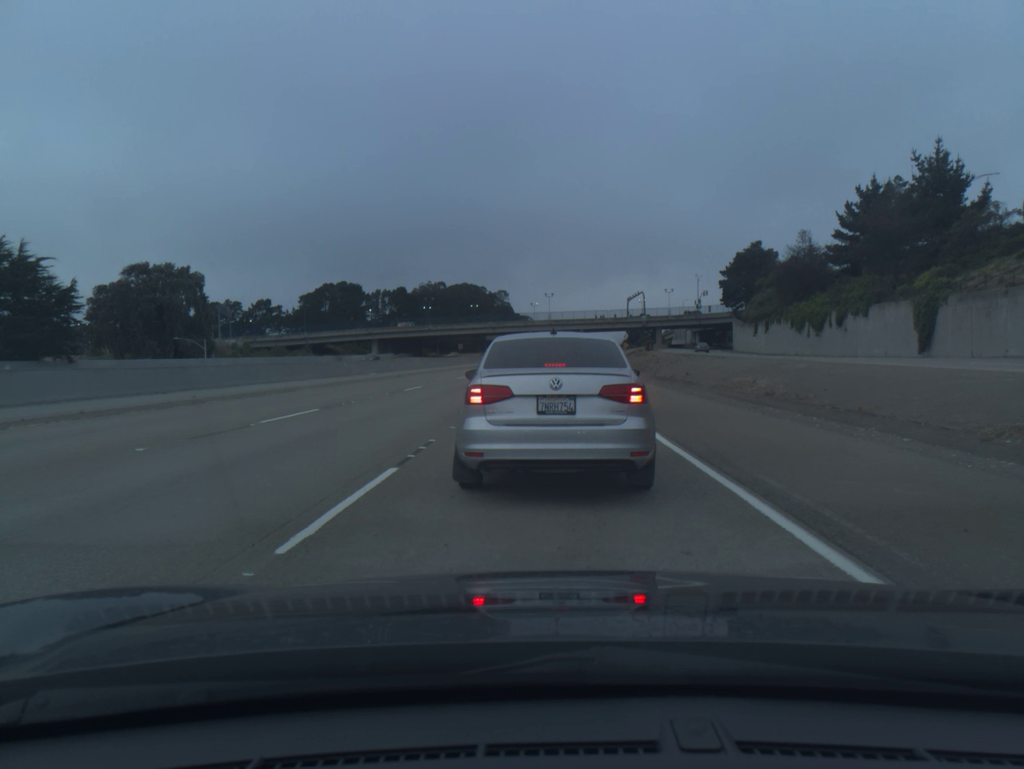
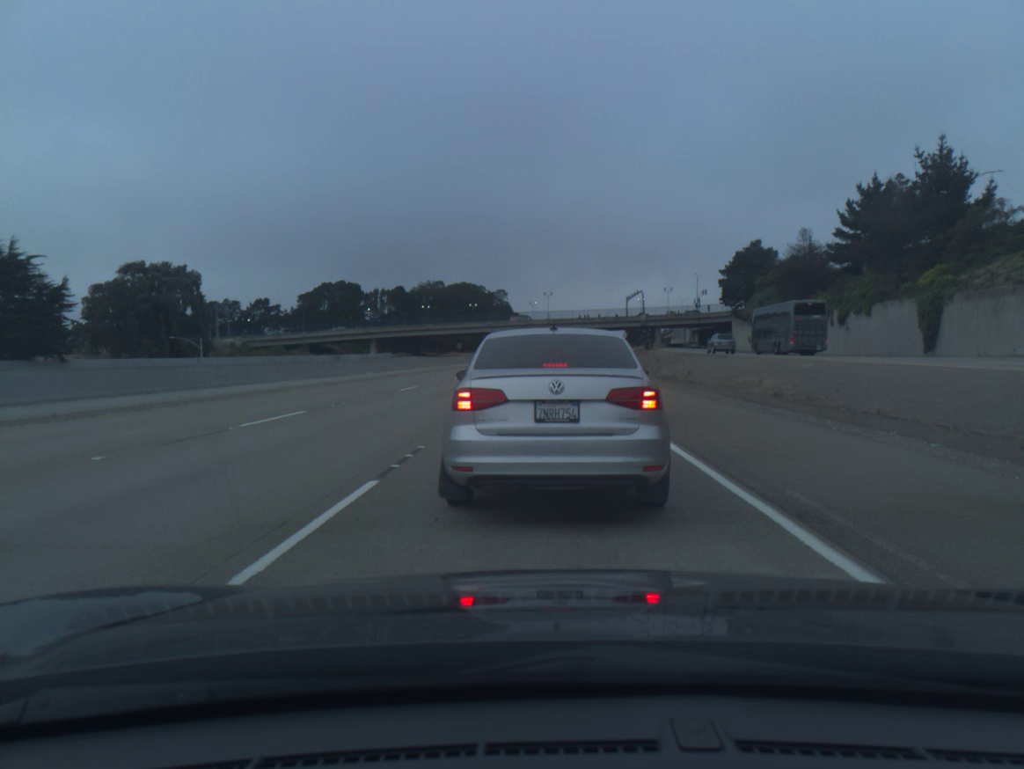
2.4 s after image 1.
(0.0, +1.0) m; 0°
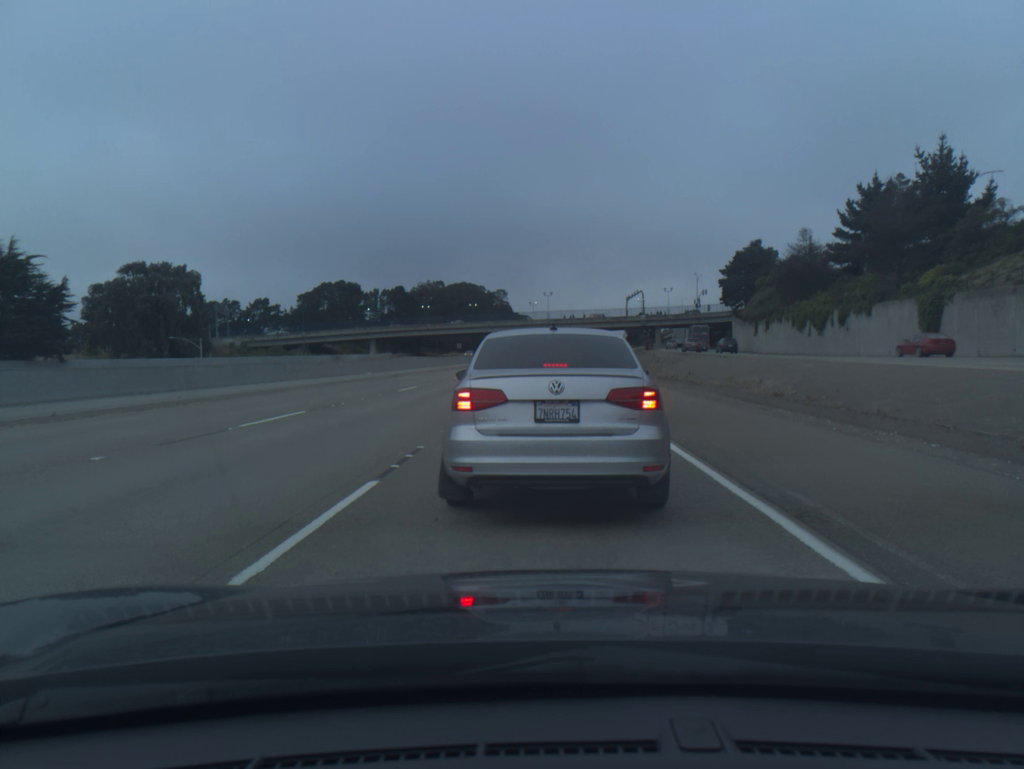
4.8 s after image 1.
(0.0, 0.0) m; 0°
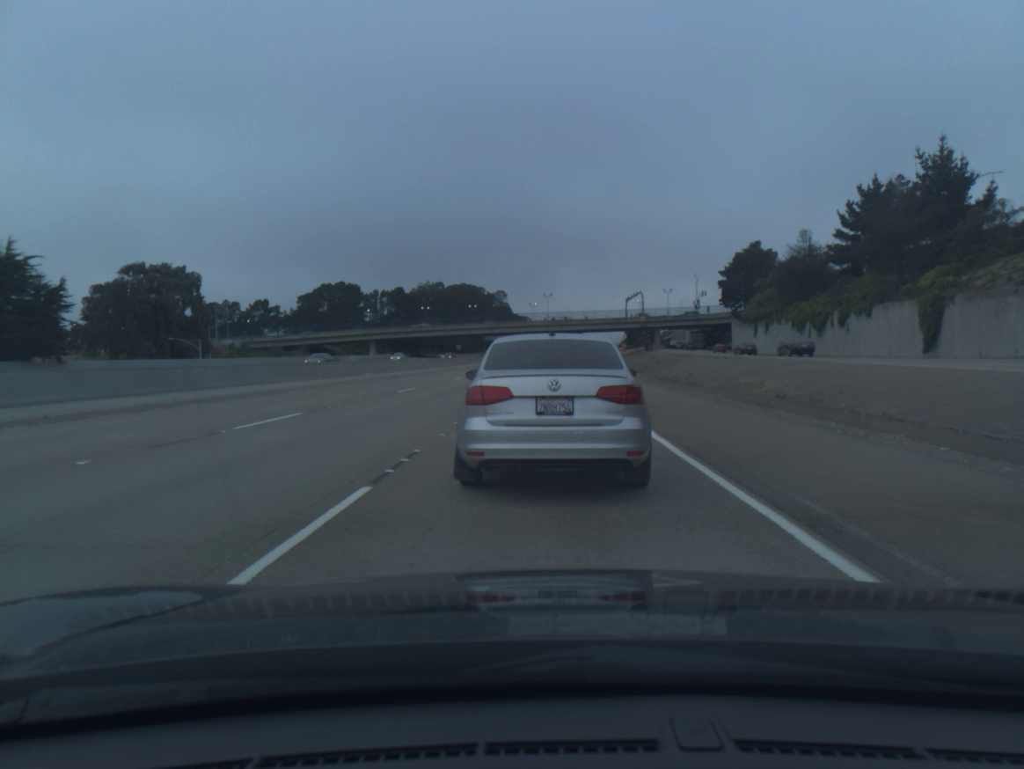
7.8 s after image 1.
(0.0, +0.3) m; 0°
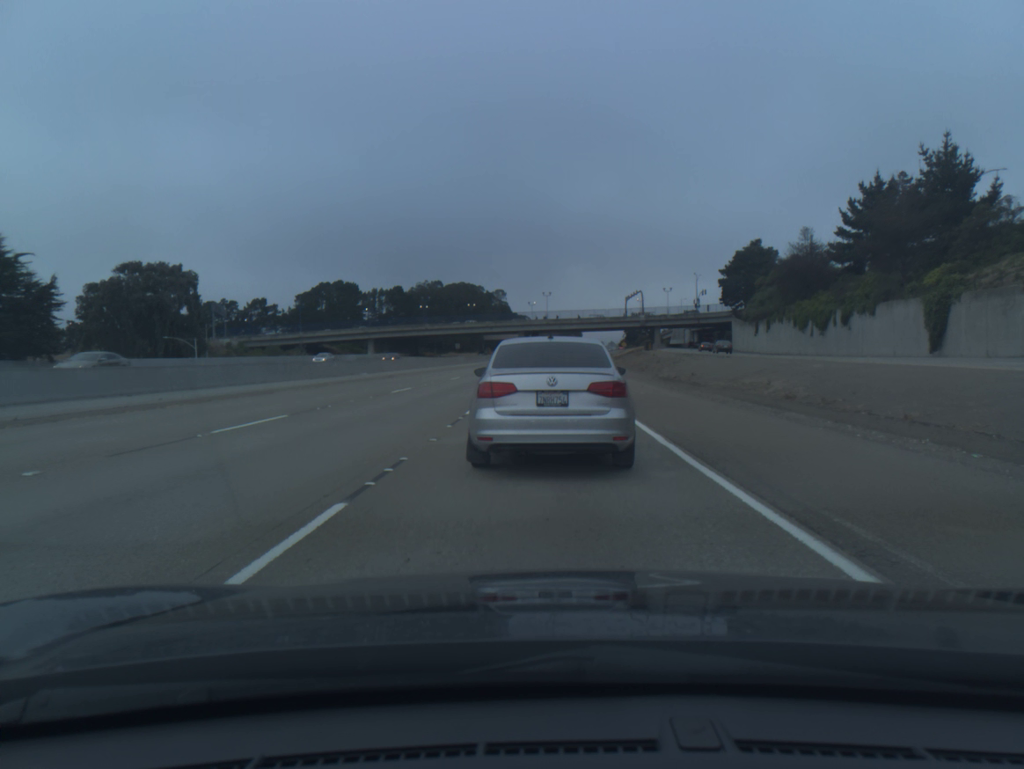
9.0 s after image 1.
(0.0, +0.9) m; 0°
